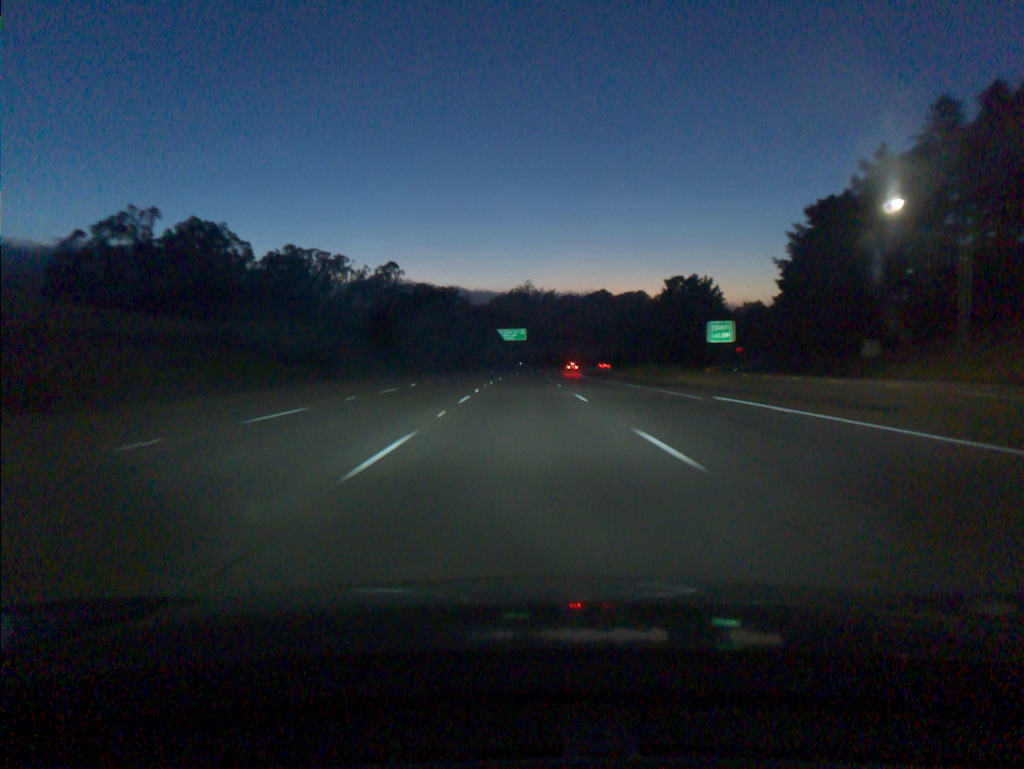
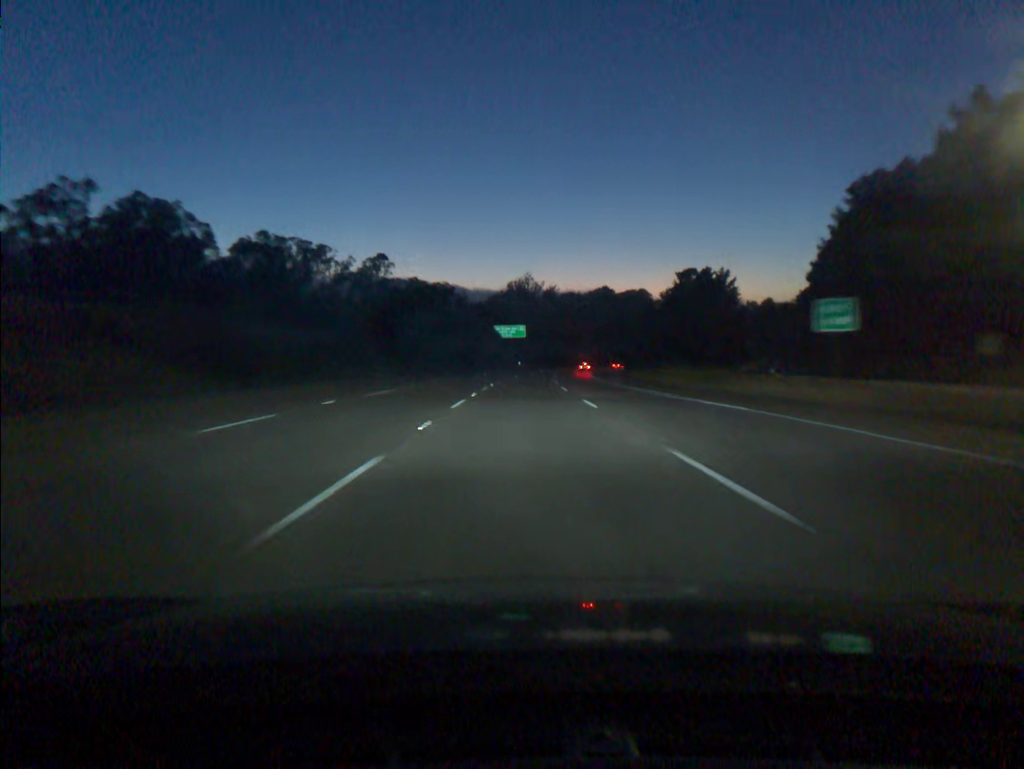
(0.0, +17.4) m; 0°
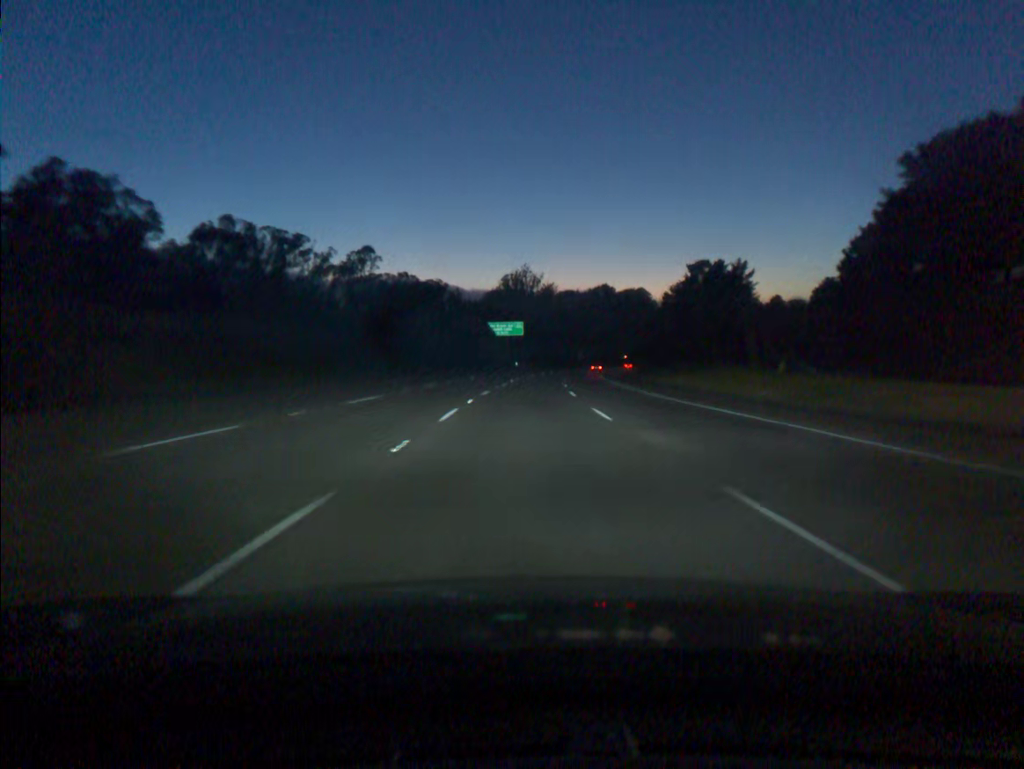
(0.0, +17.5) m; 0°
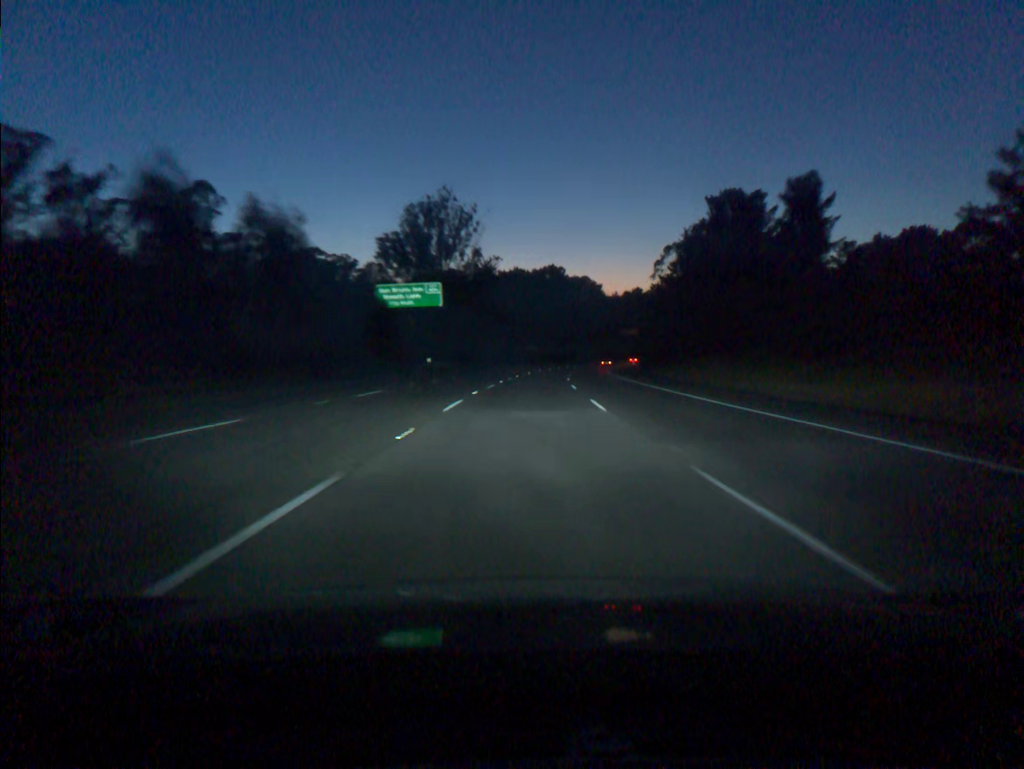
(+2.3, +71.6) m; +4°
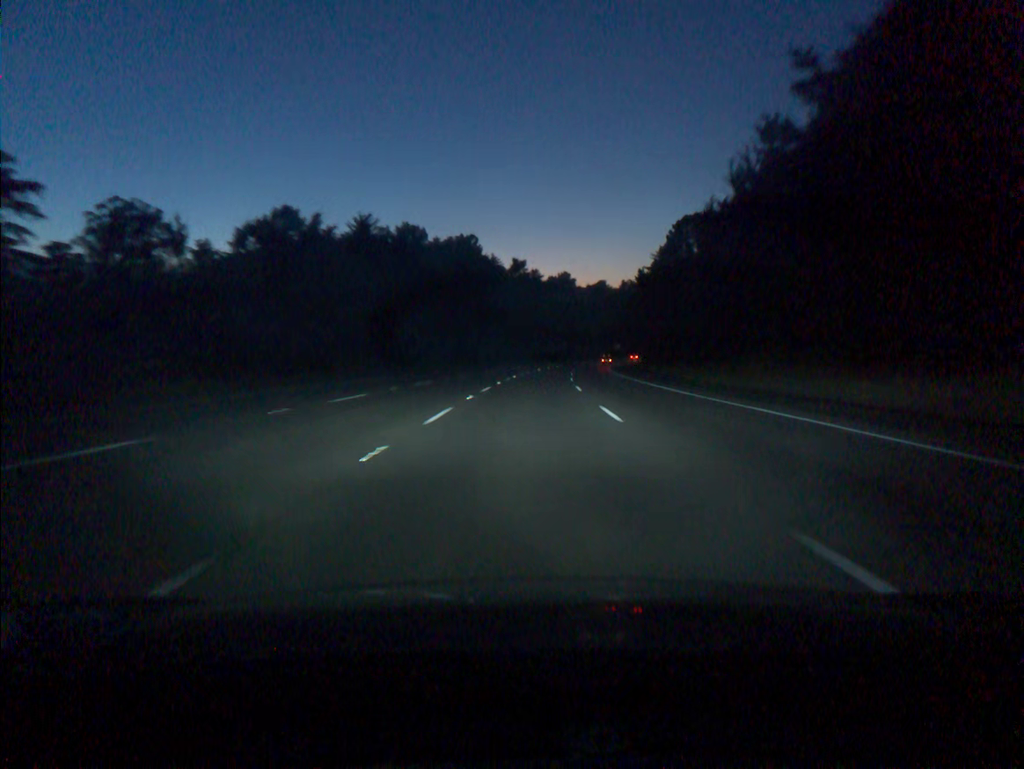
(+4.8, +90.9) m; +6°
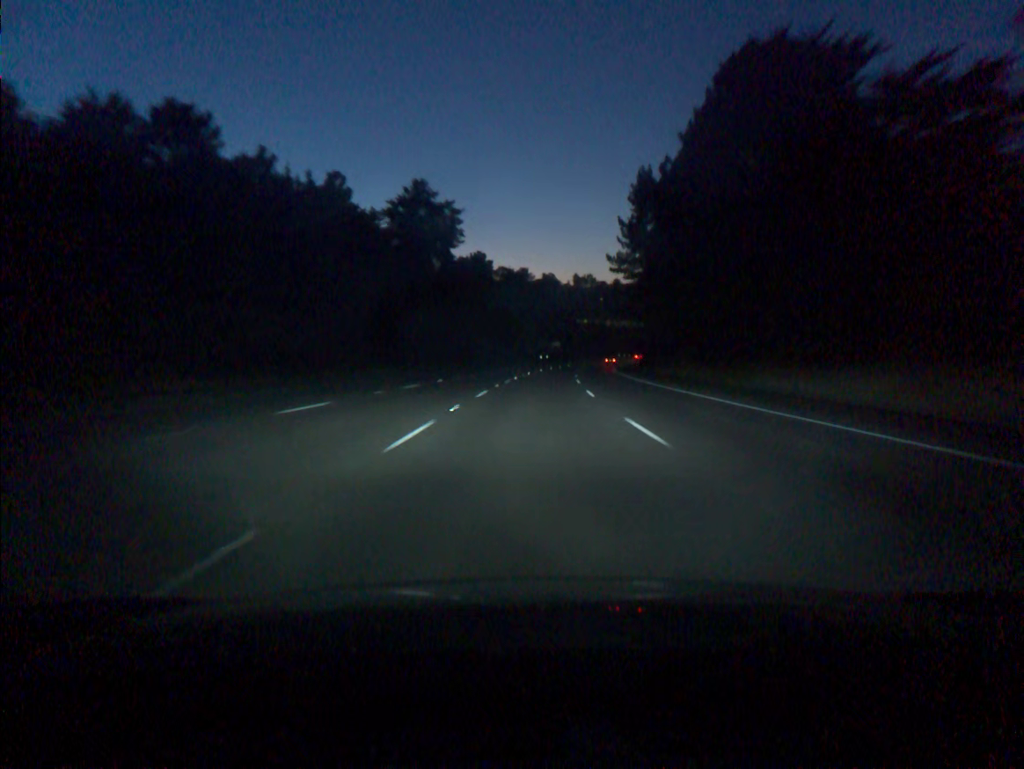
(+5.1, +91.5) m; +6°
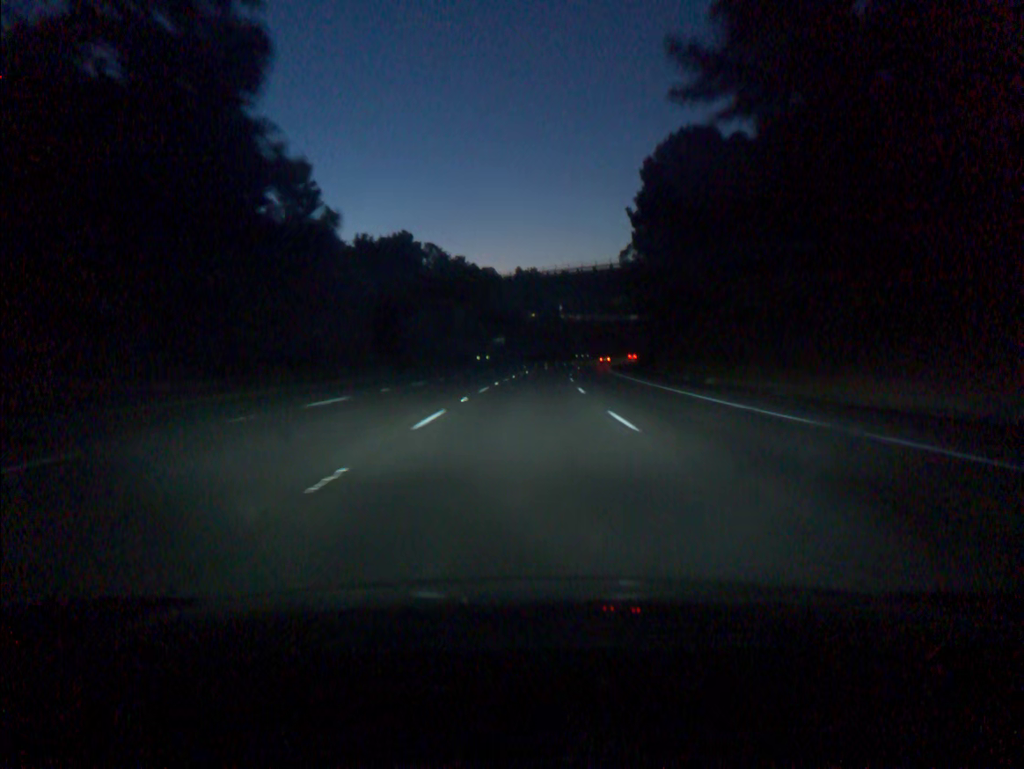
(+2.1, +55.2) m; +4°
